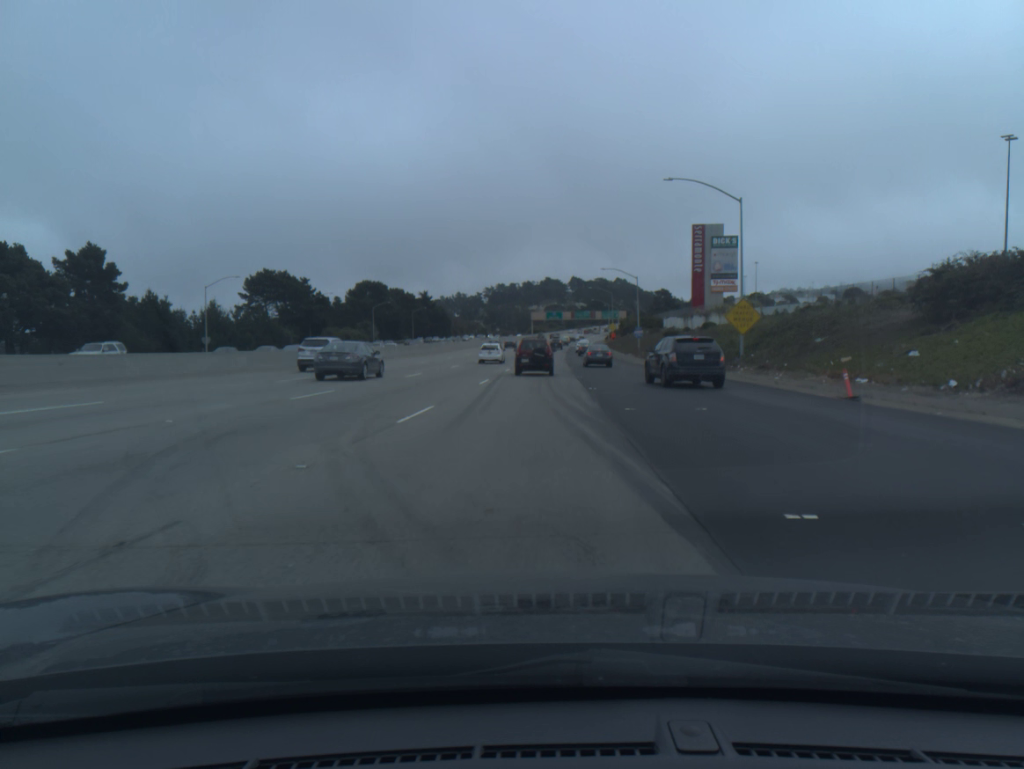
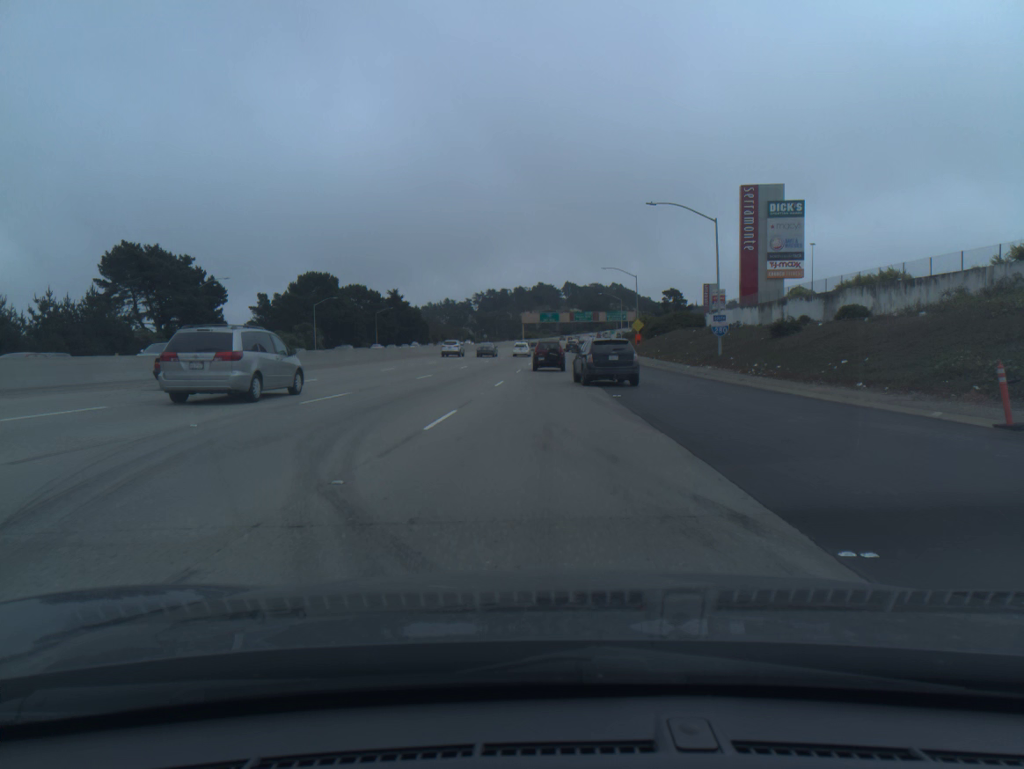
(+0.1, +45.1) m; 0°
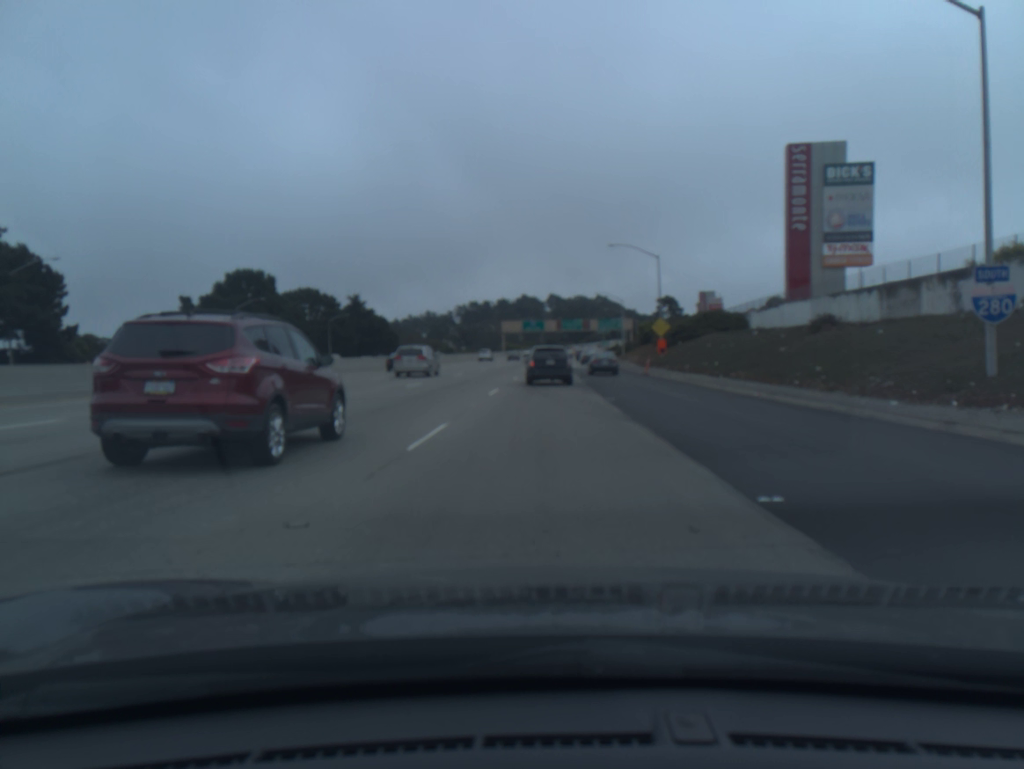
(+0.3, +30.9) m; +1°
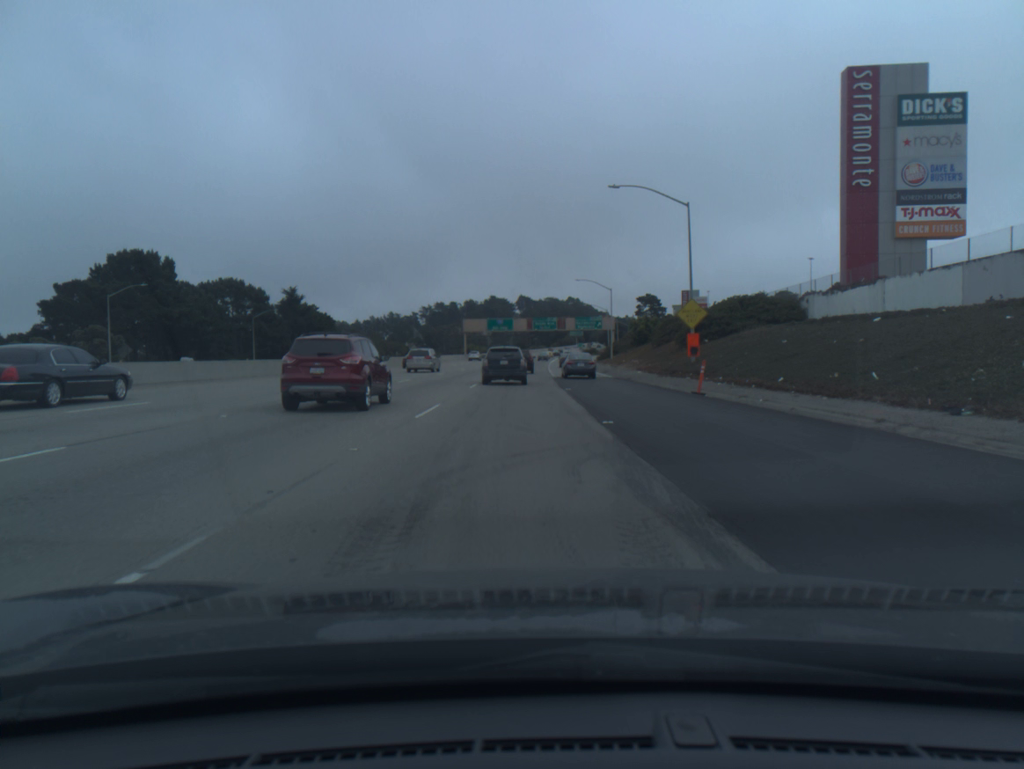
(+0.4, +23.9) m; +2°
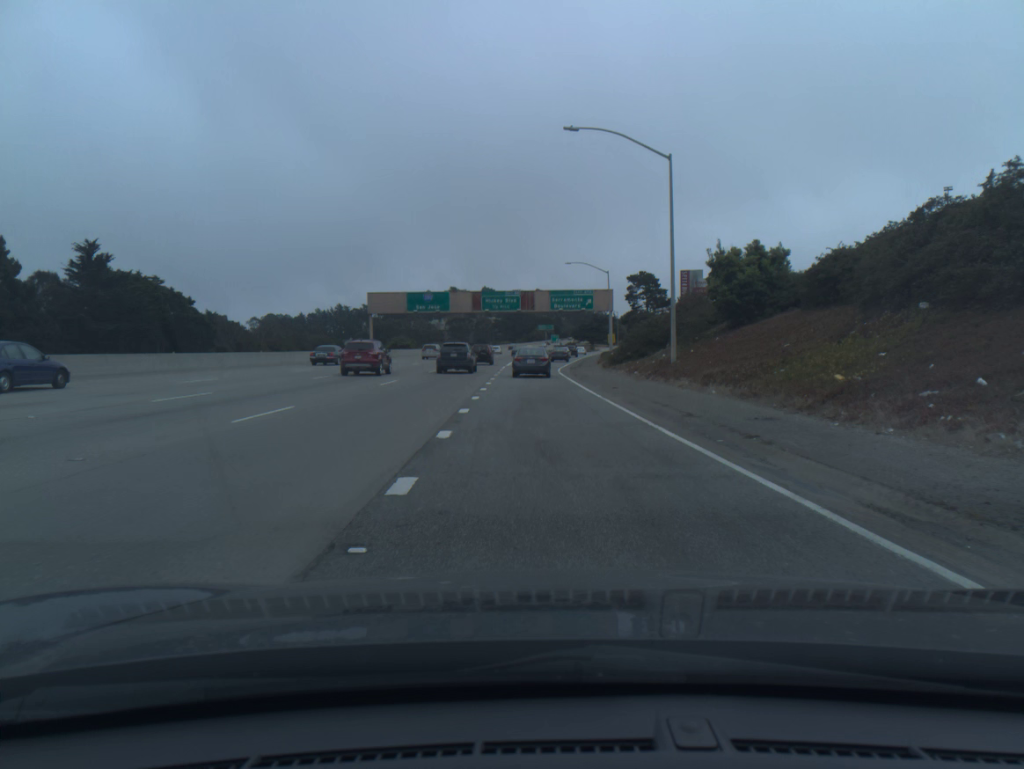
(+1.8, +60.6) m; +2°
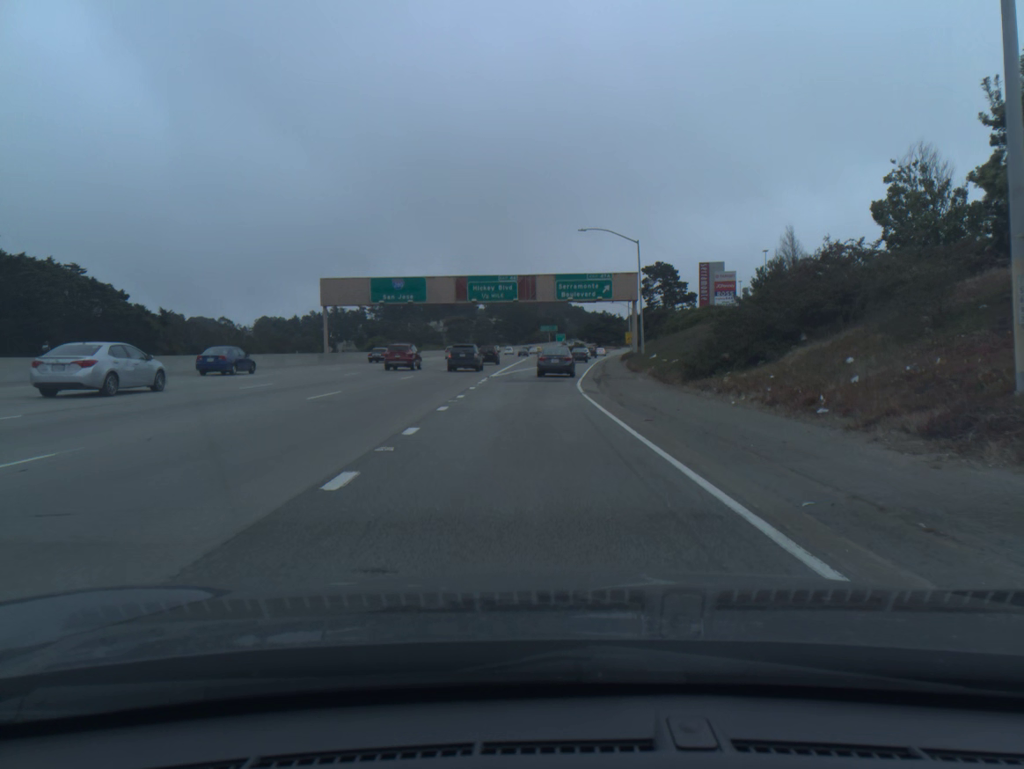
(0.0, +22.4) m; 0°
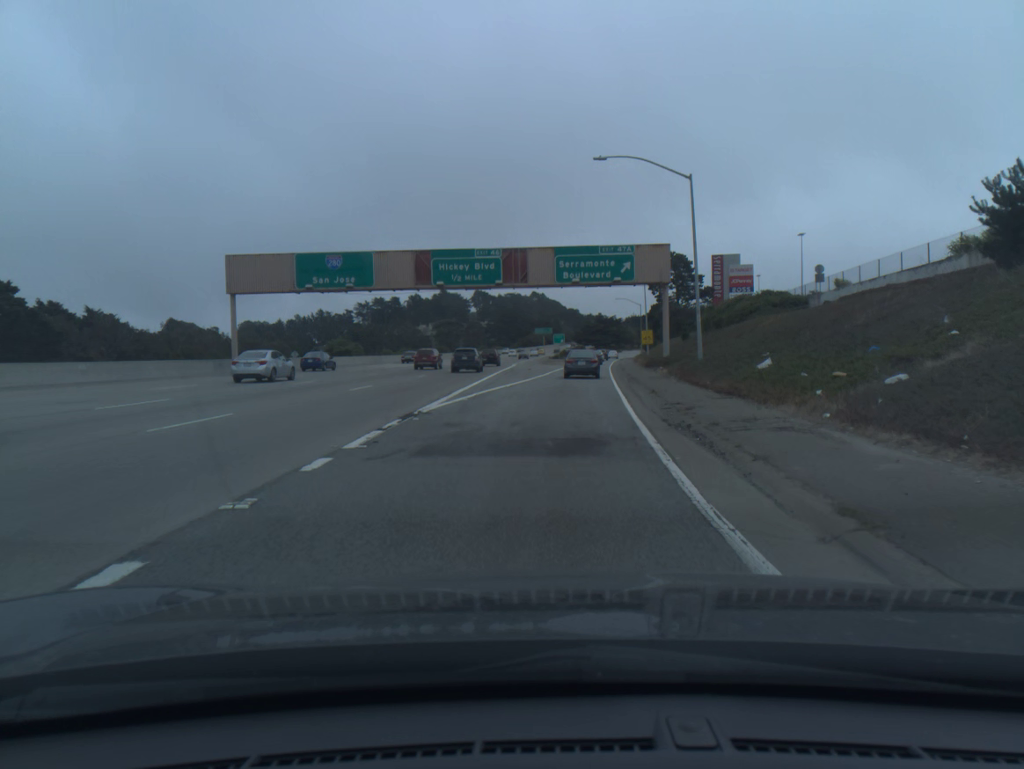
(0.0, +21.9) m; 0°
